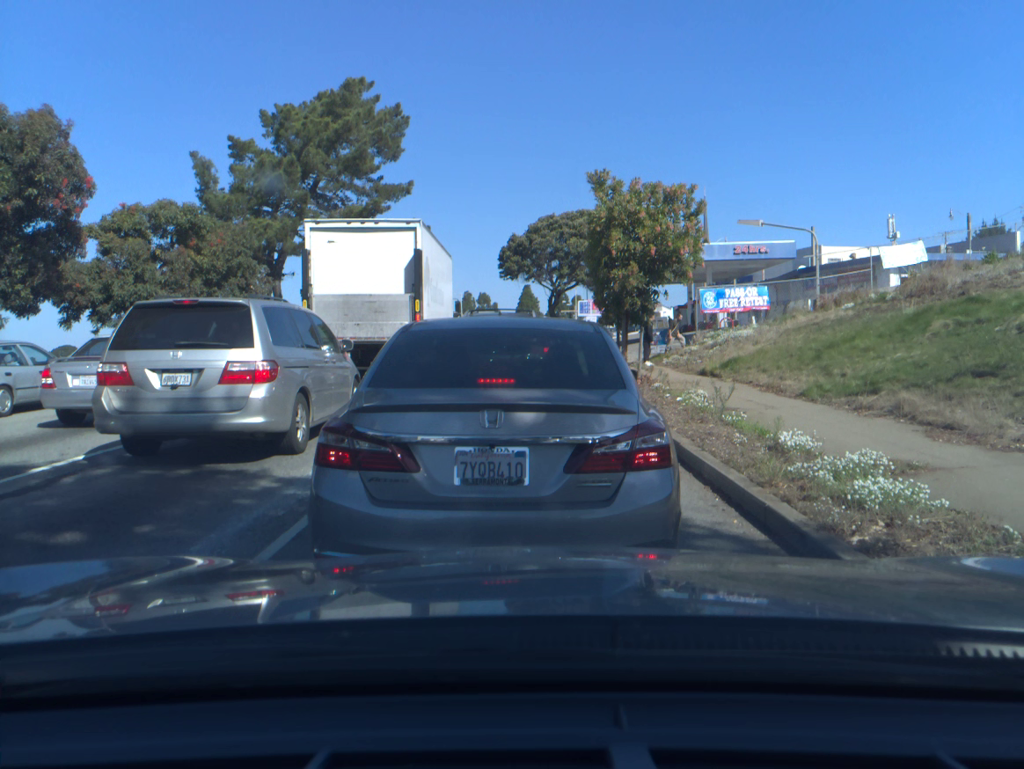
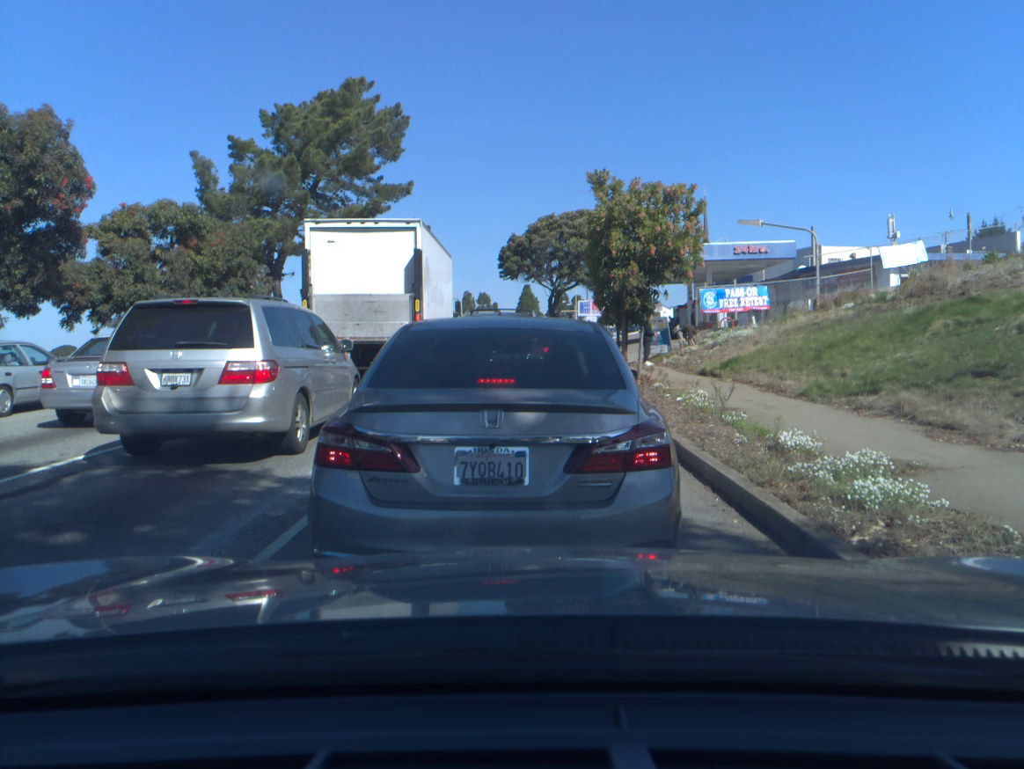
(0.0, +0.1) m; 0°
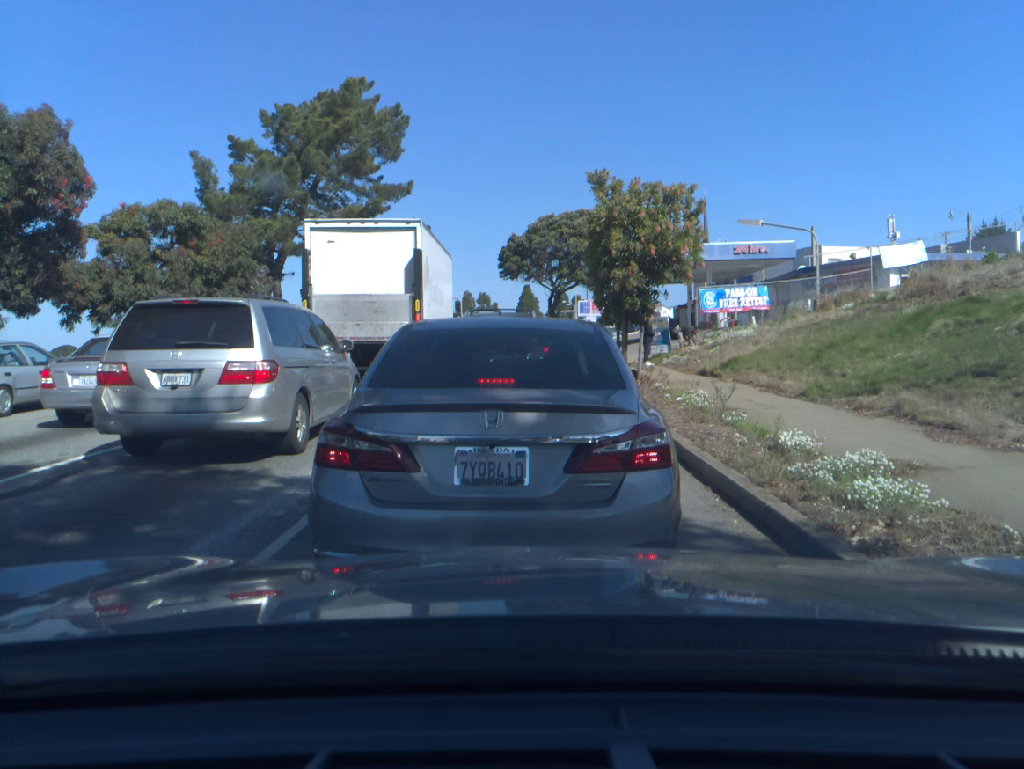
(0.0, 0.0) m; 0°
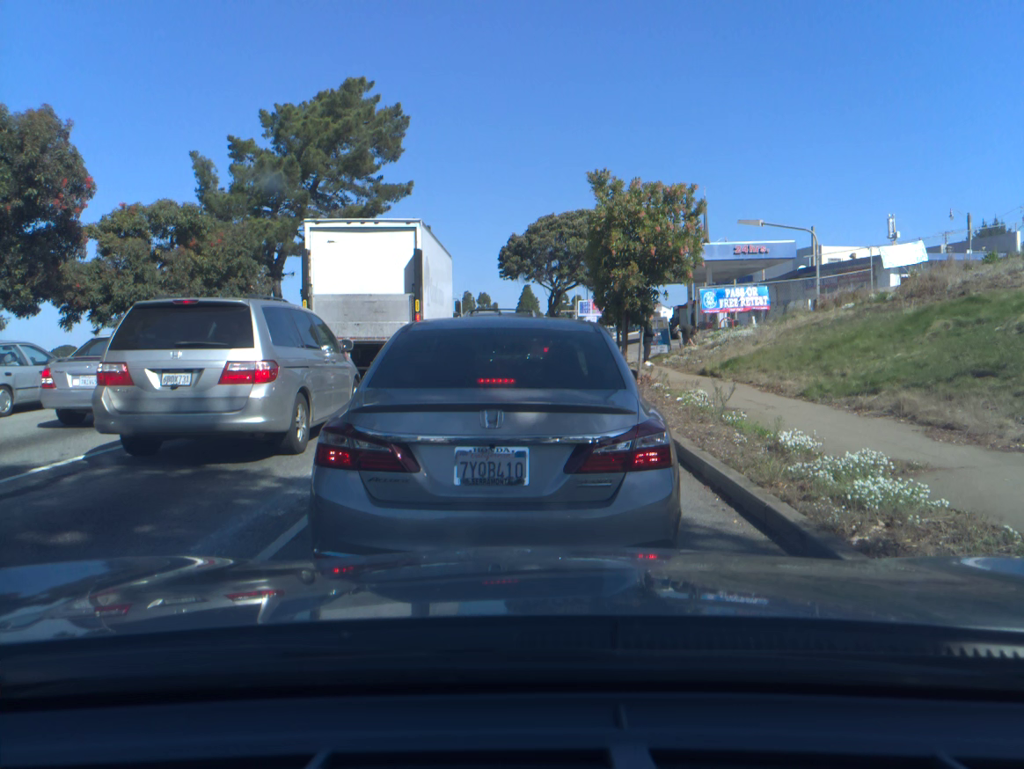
(0.0, -0.1) m; 0°
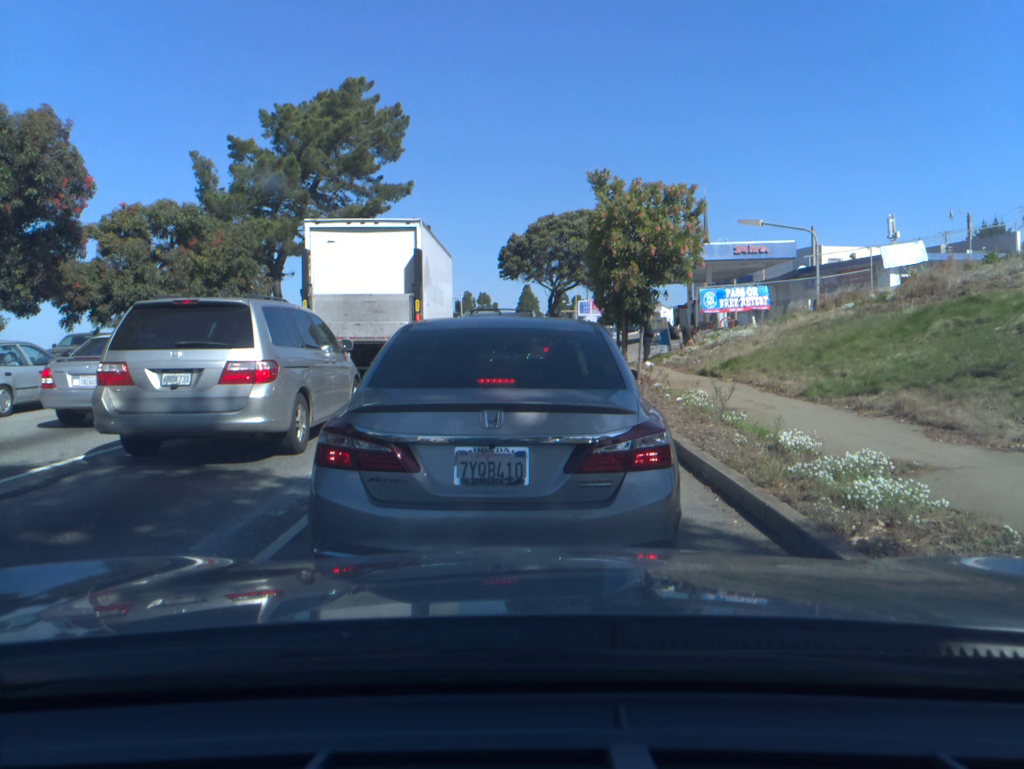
(0.0, -0.1) m; 0°
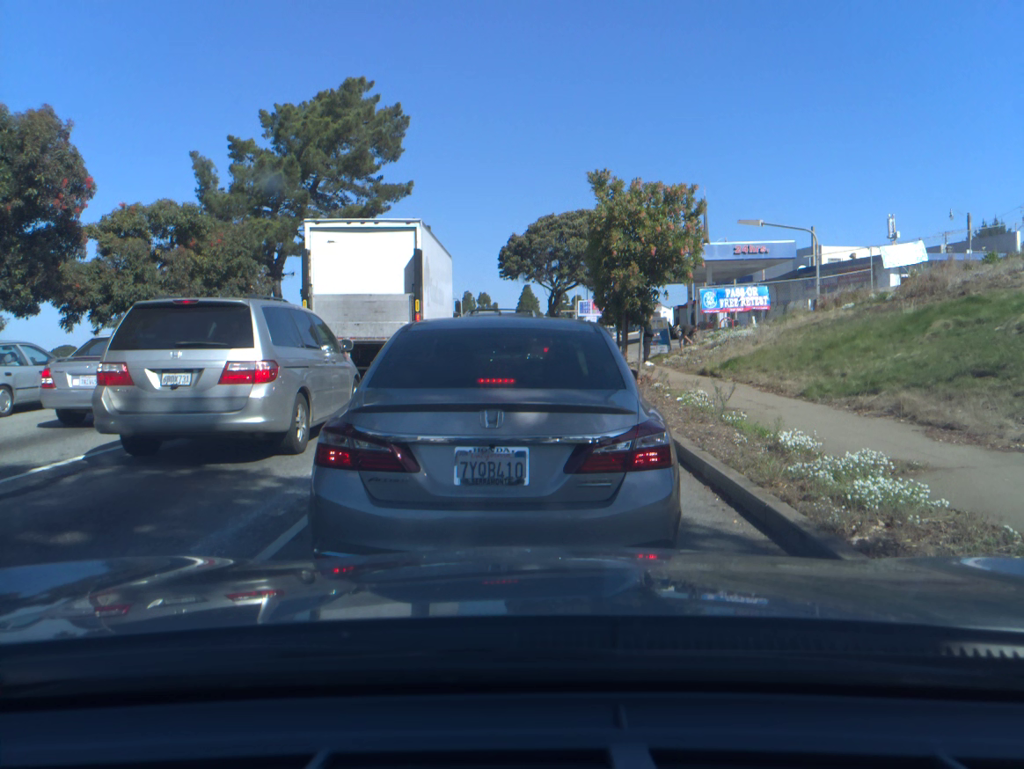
(0.0, 0.0) m; 0°
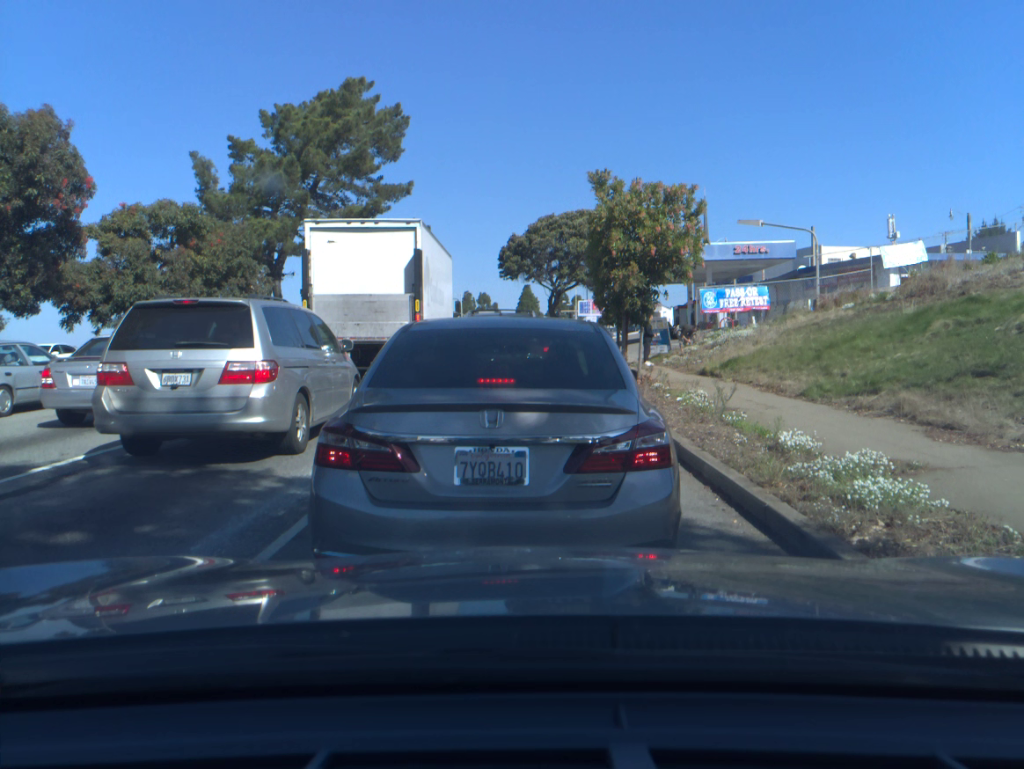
(0.0, 0.0) m; 0°
